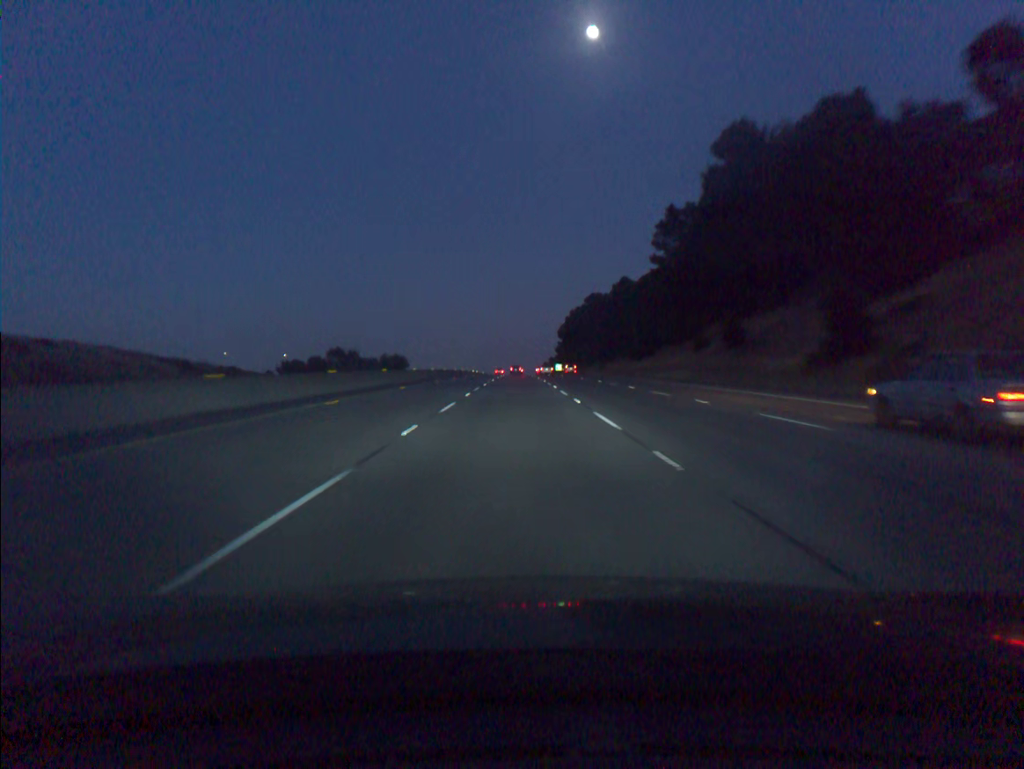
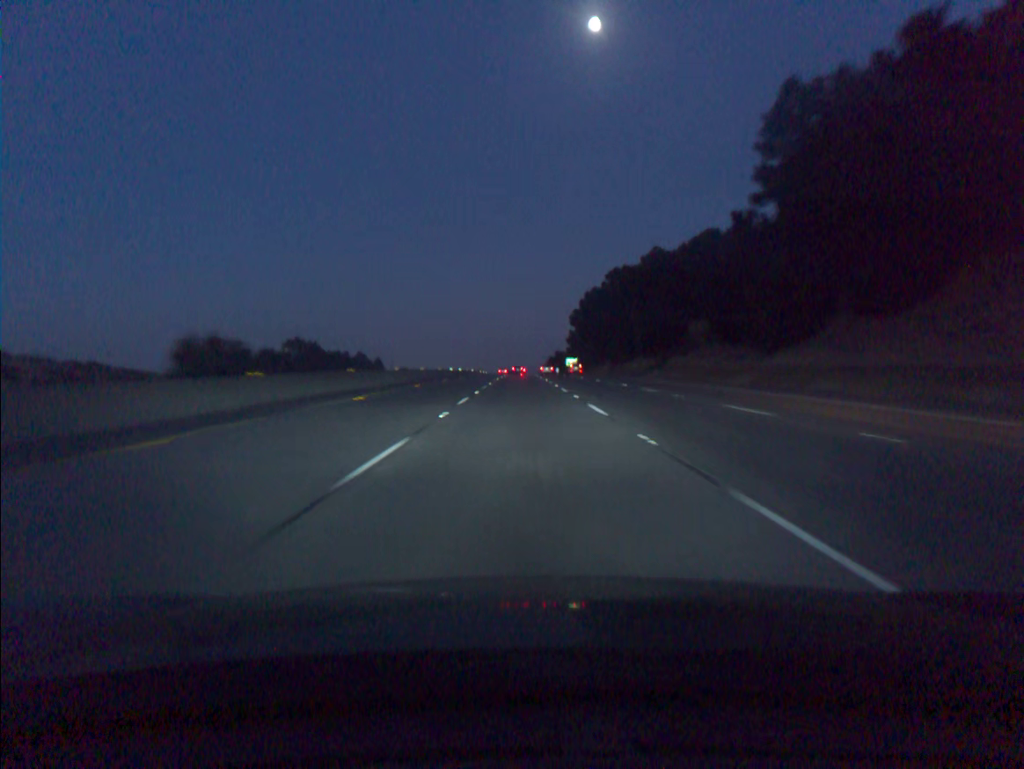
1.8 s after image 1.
(-0.1, +55.0) m; 0°
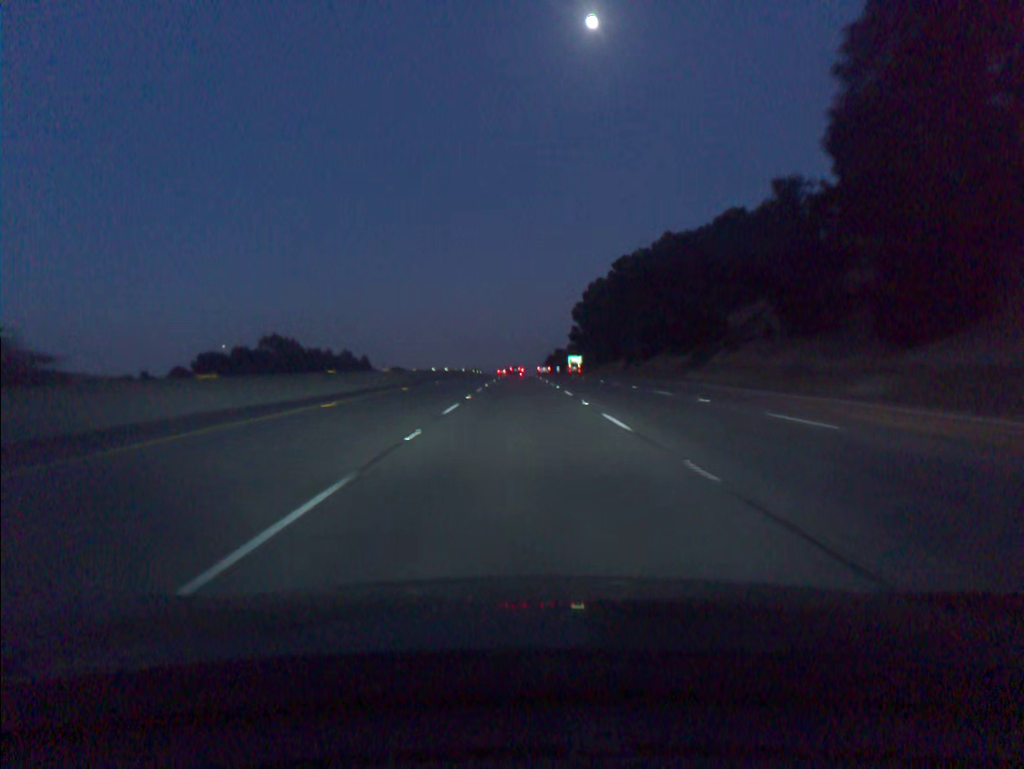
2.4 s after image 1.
(0.0, +18.4) m; 0°
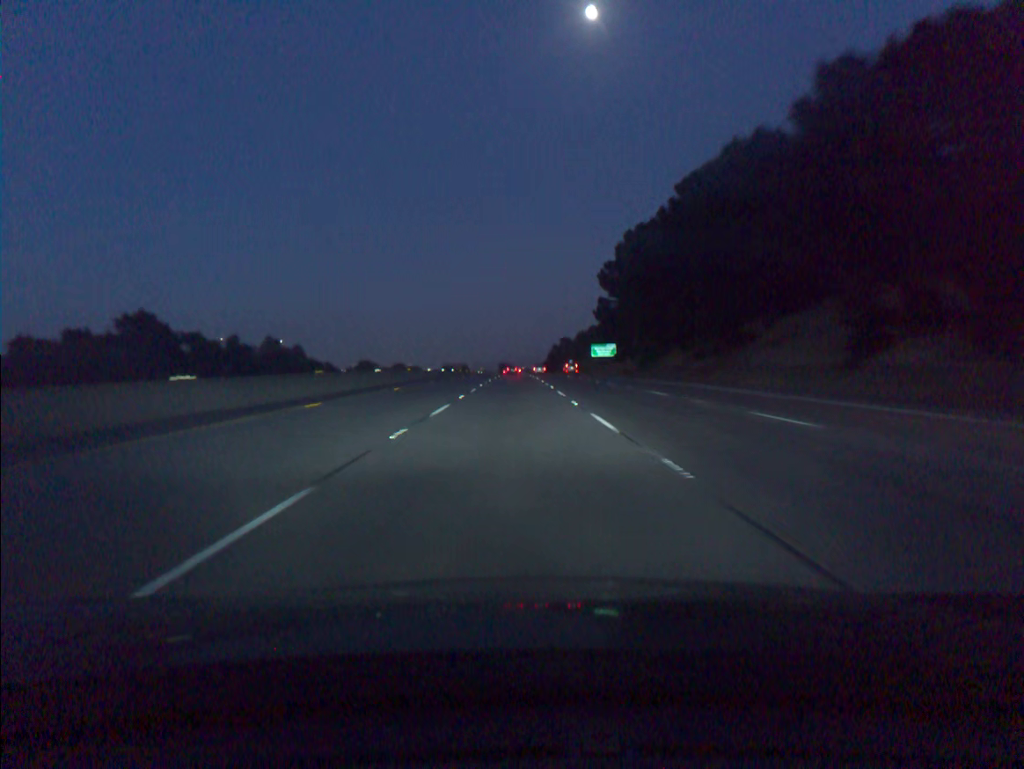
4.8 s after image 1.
(+0.2, +73.7) m; 0°
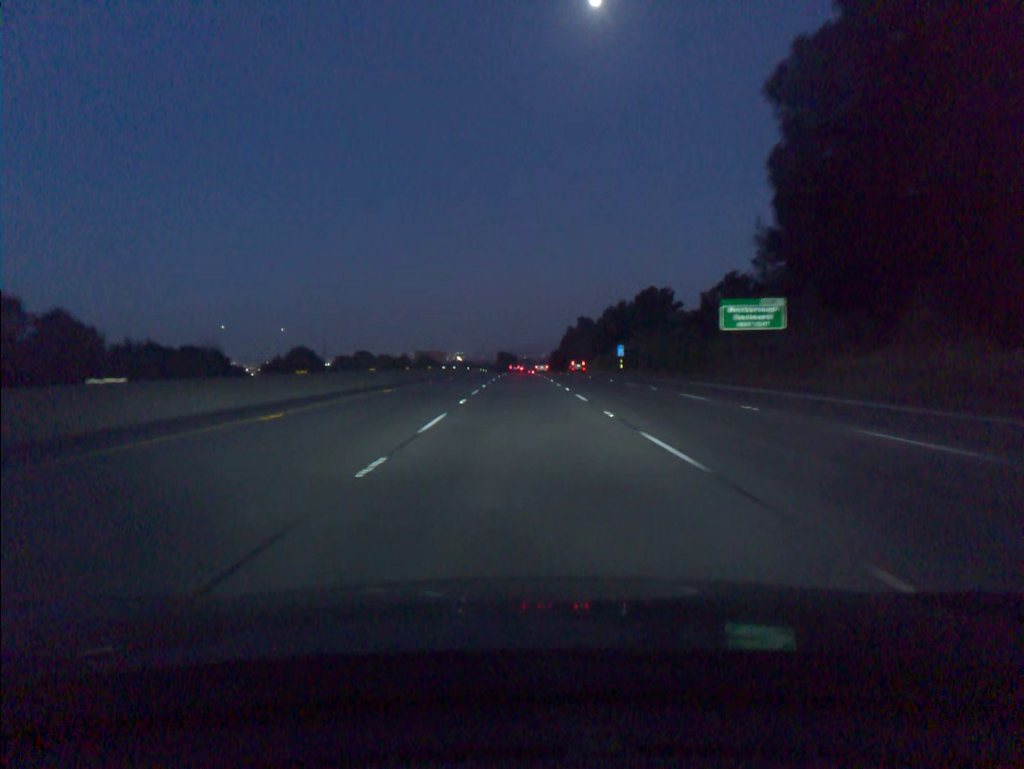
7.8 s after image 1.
(-0.5, +92.4) m; 0°
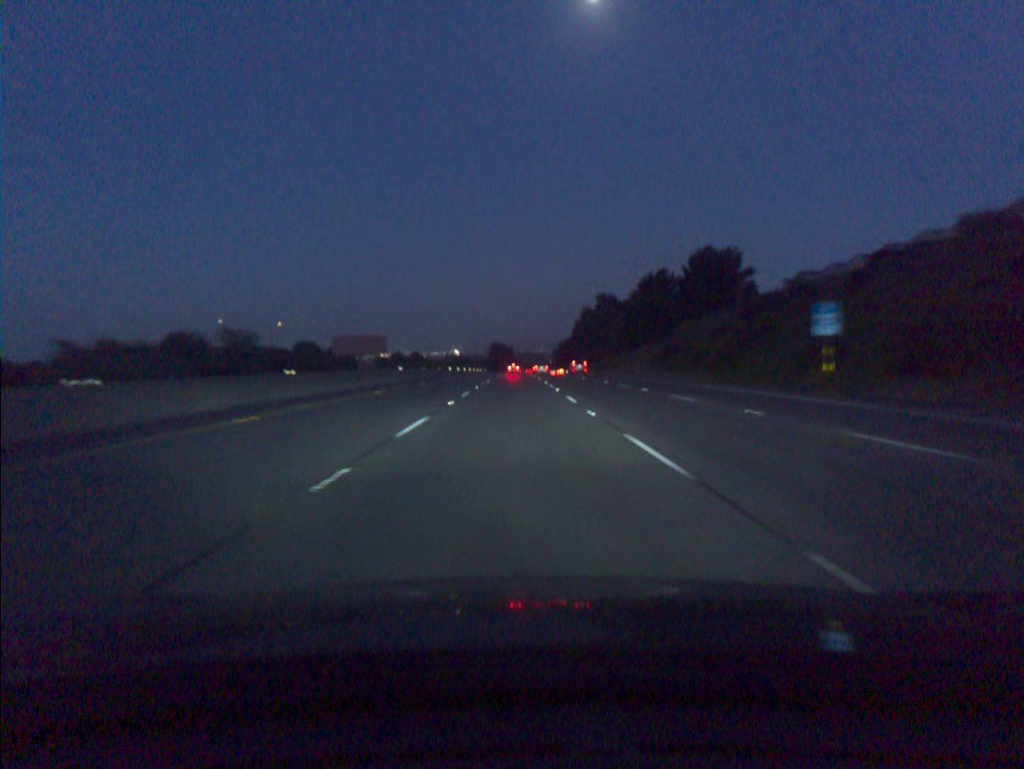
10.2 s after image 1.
(+0.3, +73.7) m; 0°
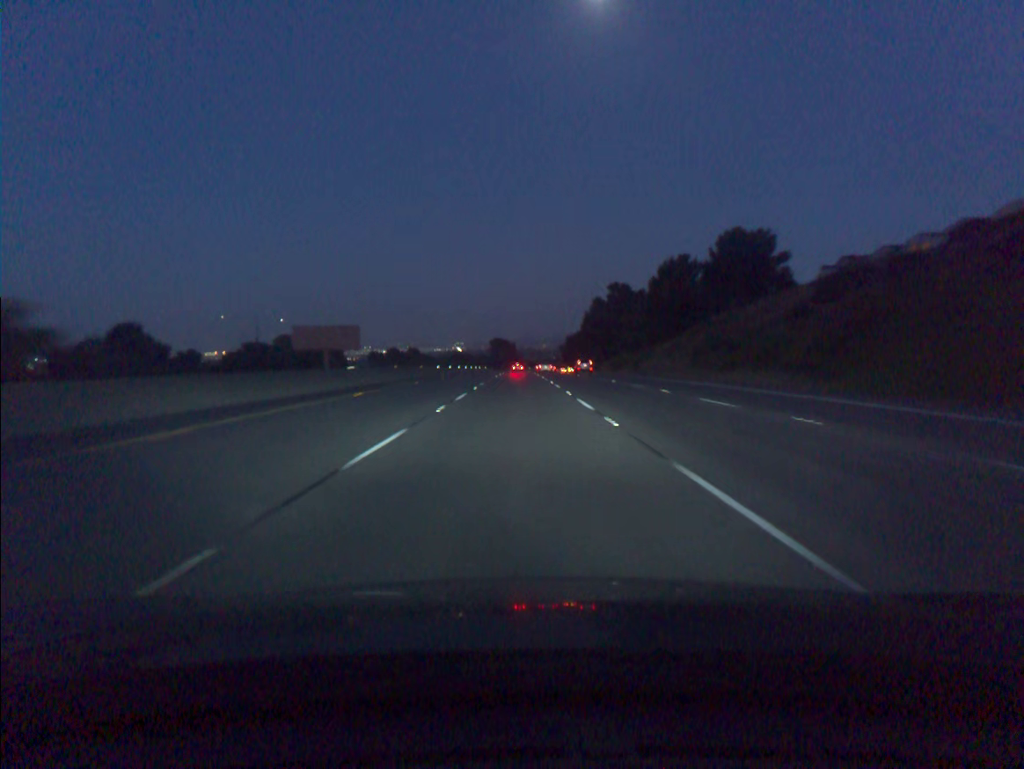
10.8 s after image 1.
(0.0, +18.4) m; 0°
